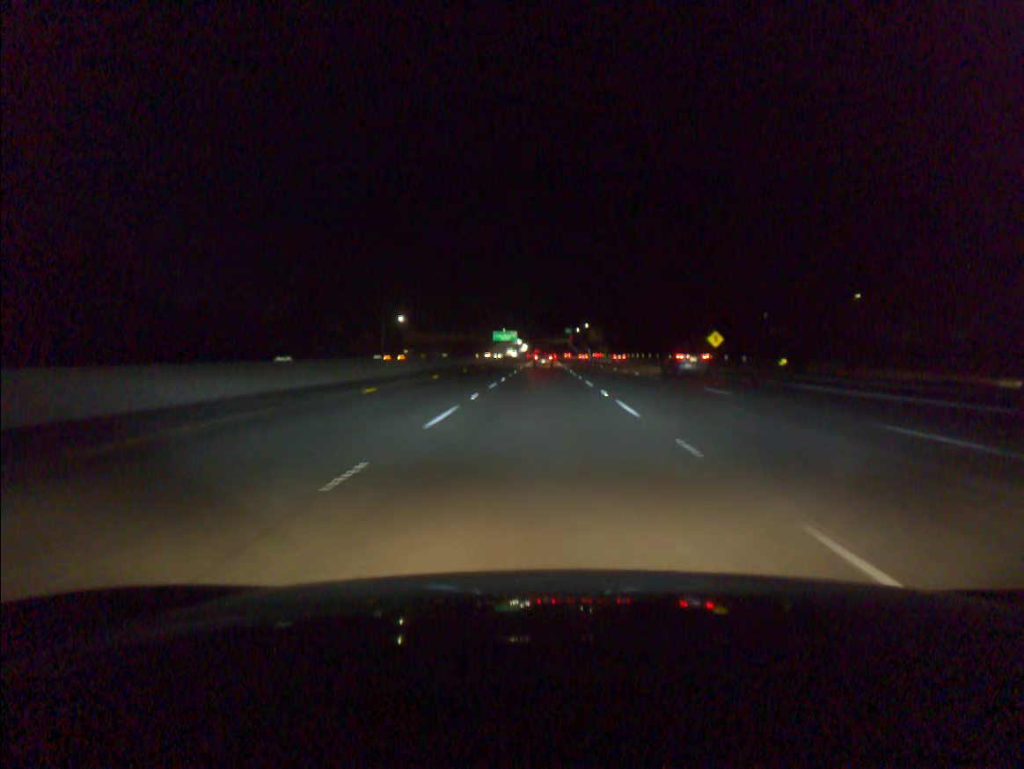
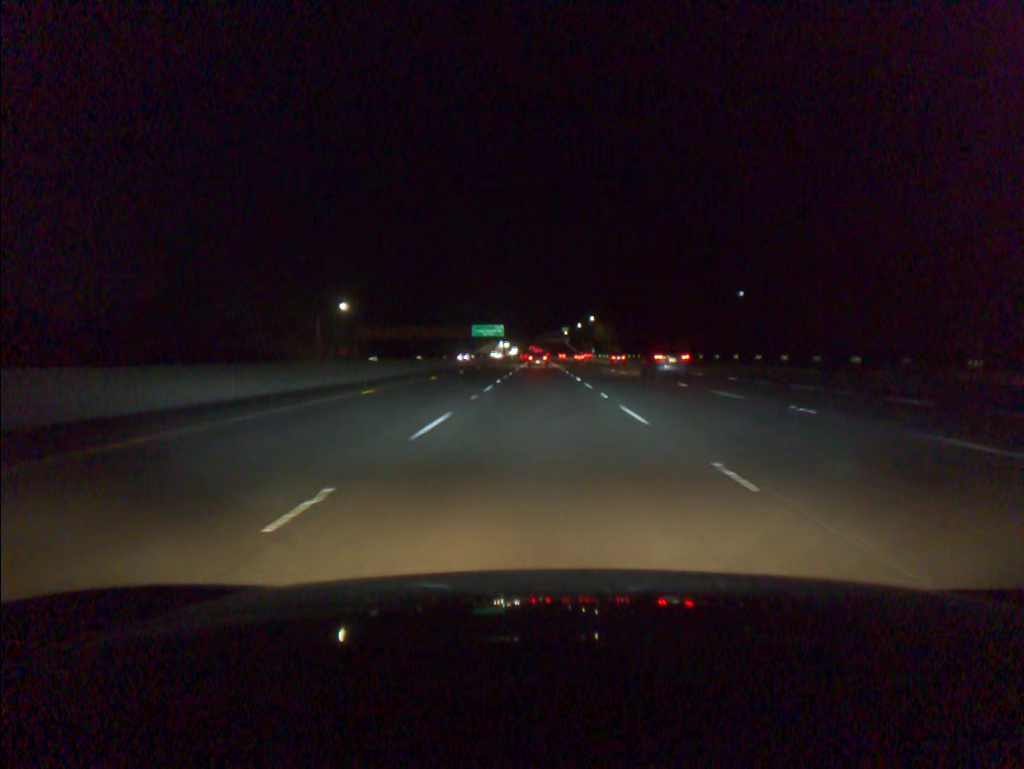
(+0.1, +58.5) m; 0°
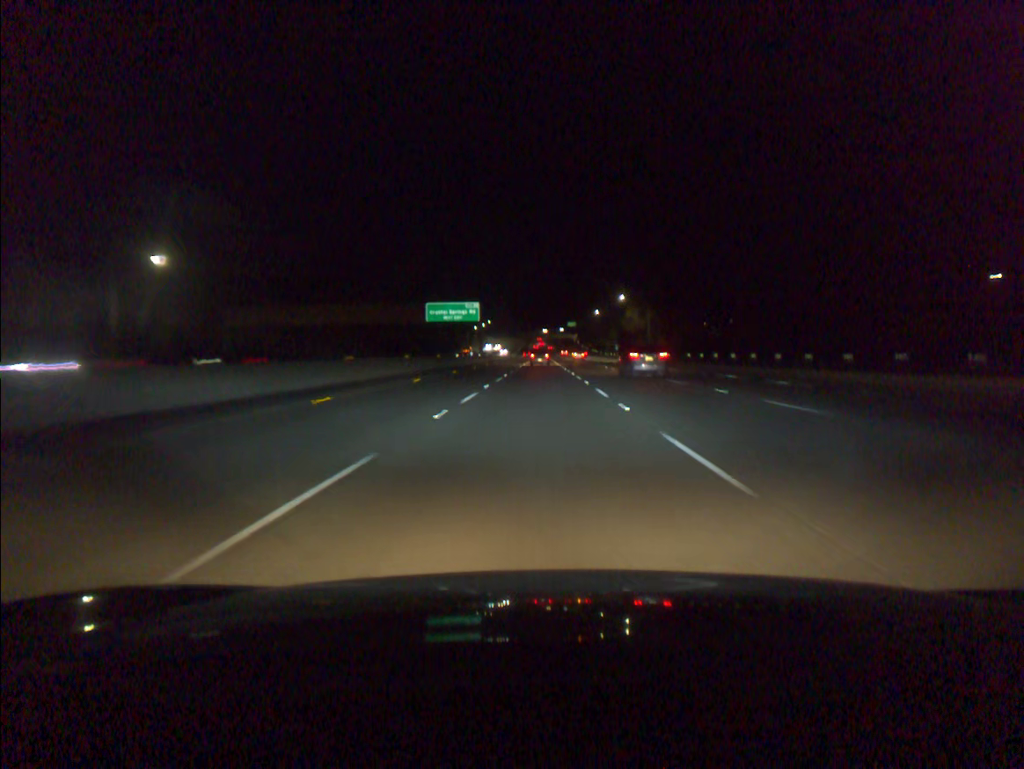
(0.0, +77.9) m; 0°
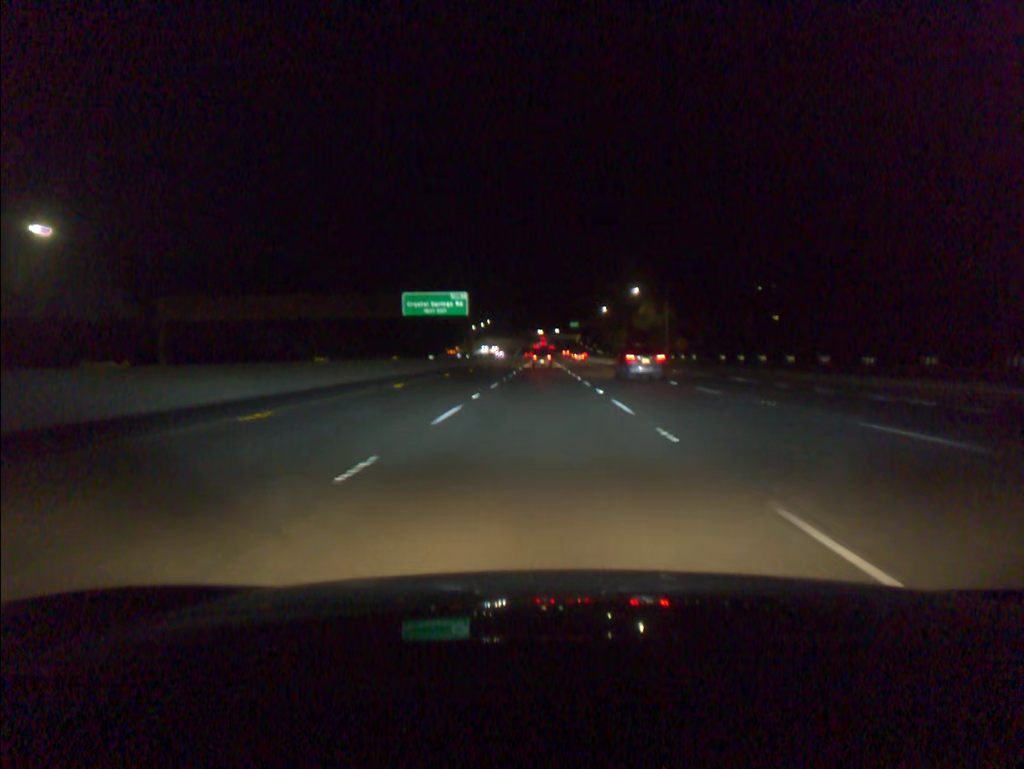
(0.0, +19.5) m; 0°
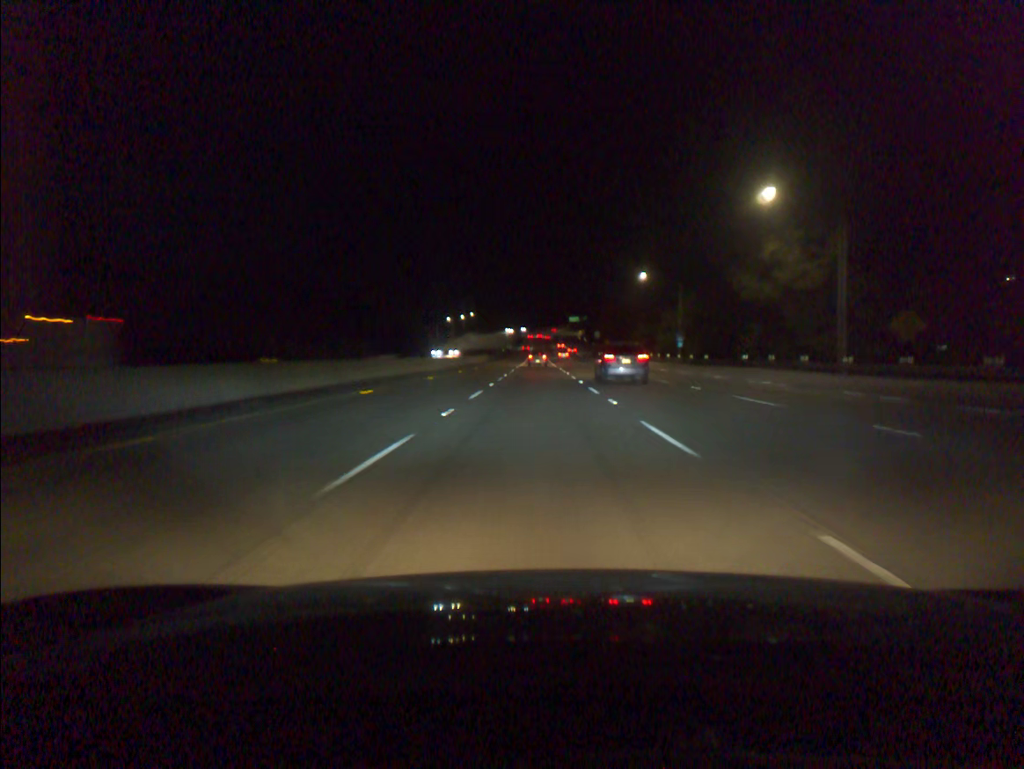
(+0.2, +77.8) m; 0°
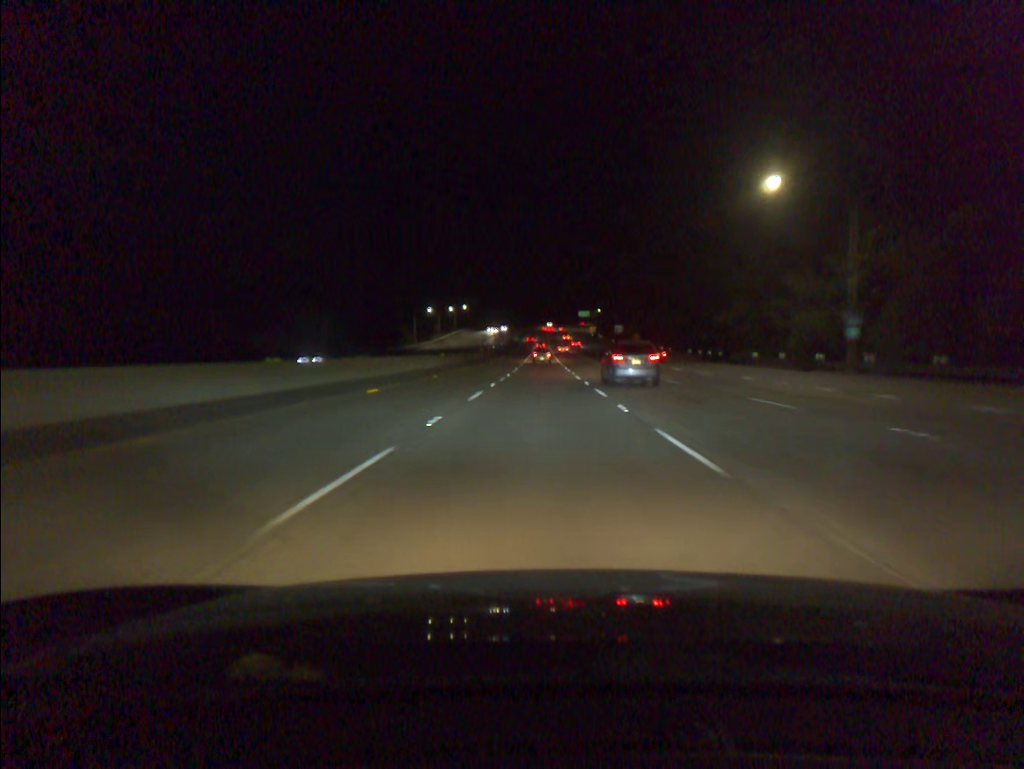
(-0.2, +58.3) m; 0°
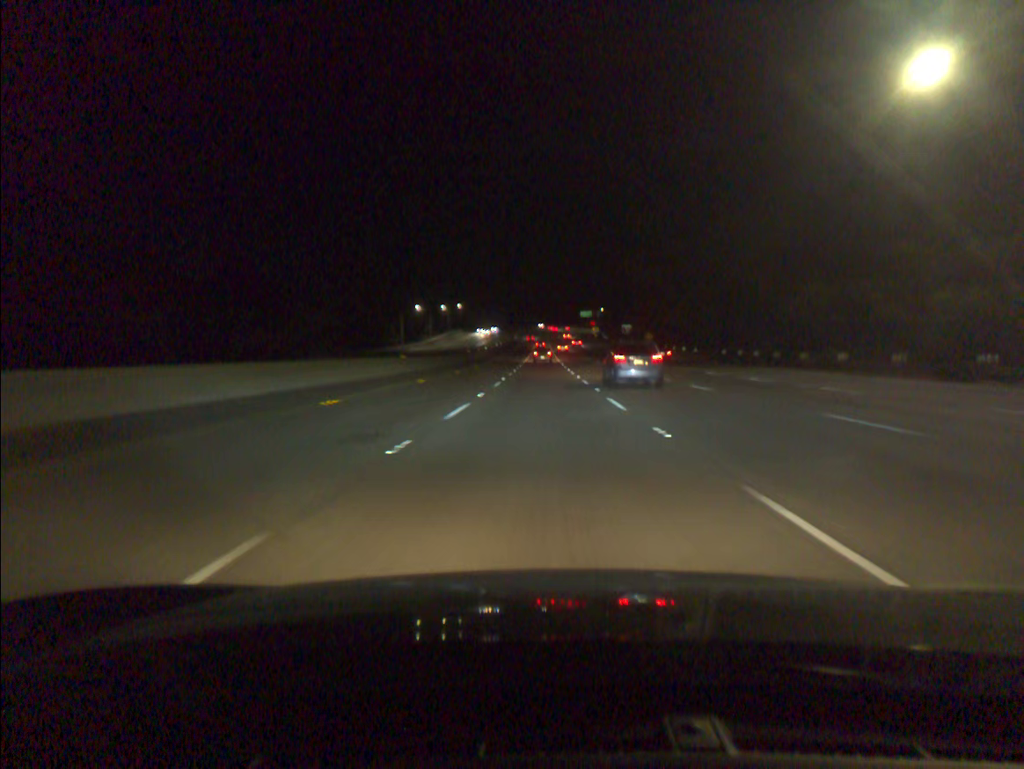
(0.0, +19.4) m; 0°
